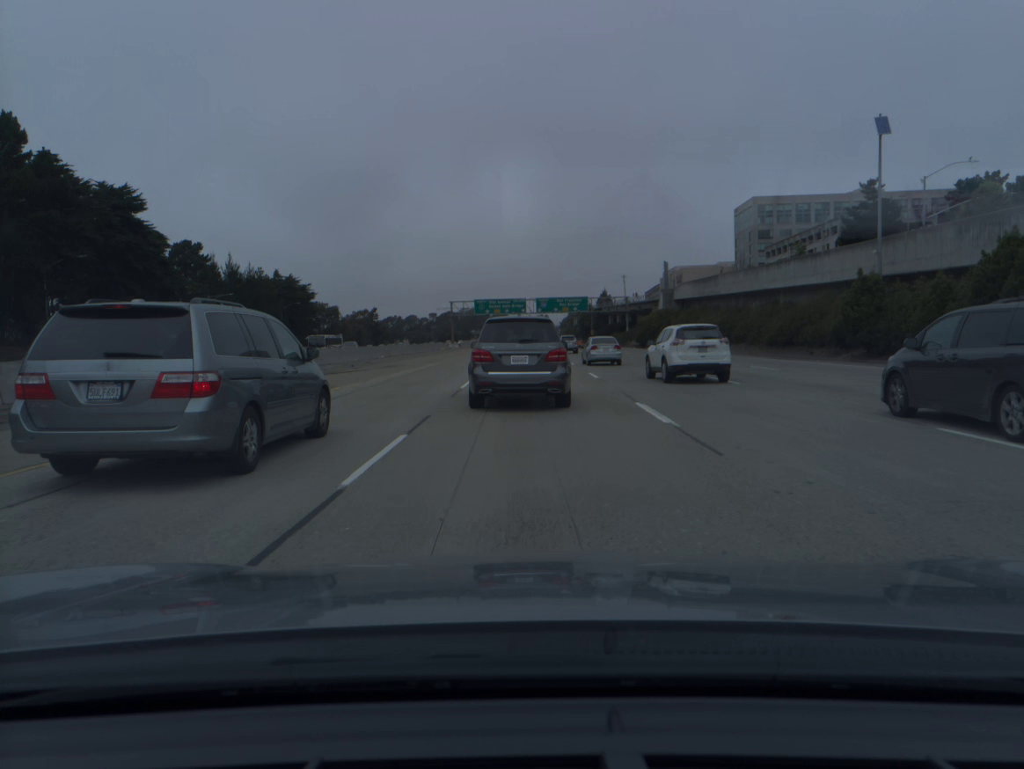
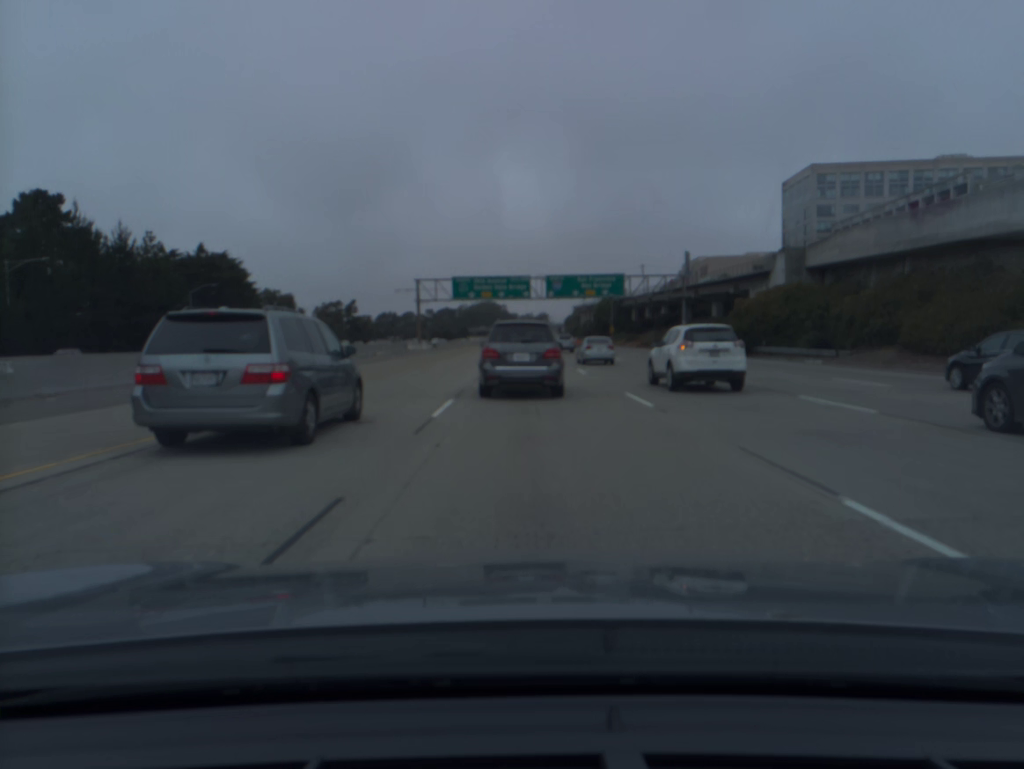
(-0.2, +51.7) m; 0°
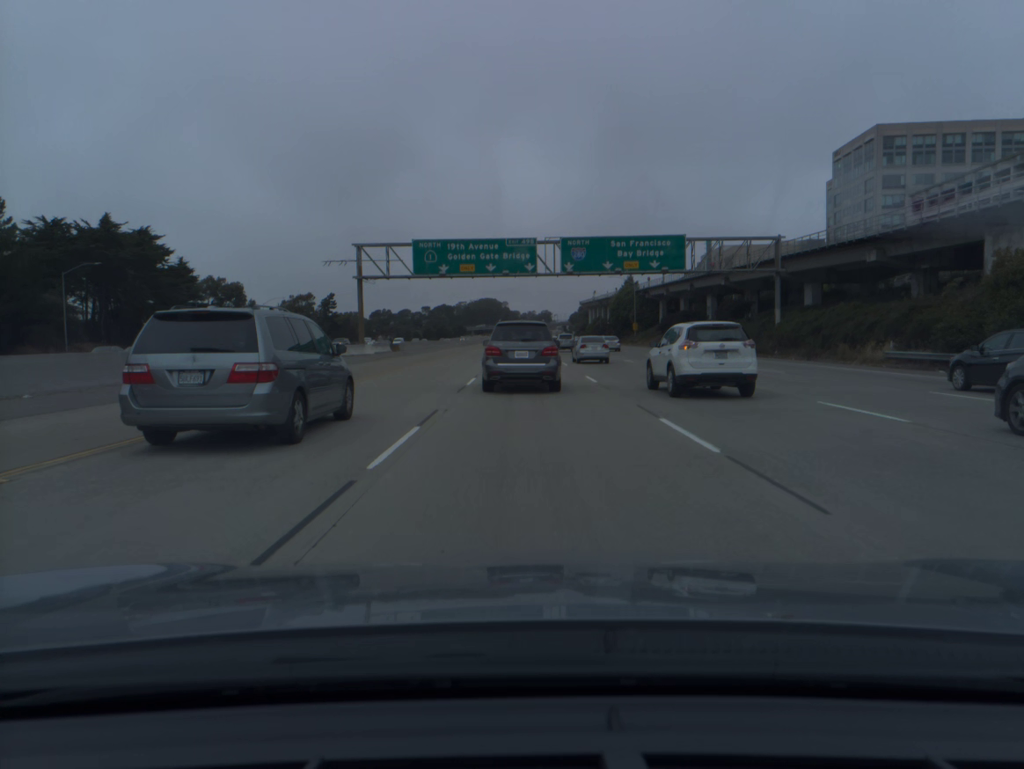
(0.0, +34.7) m; 0°
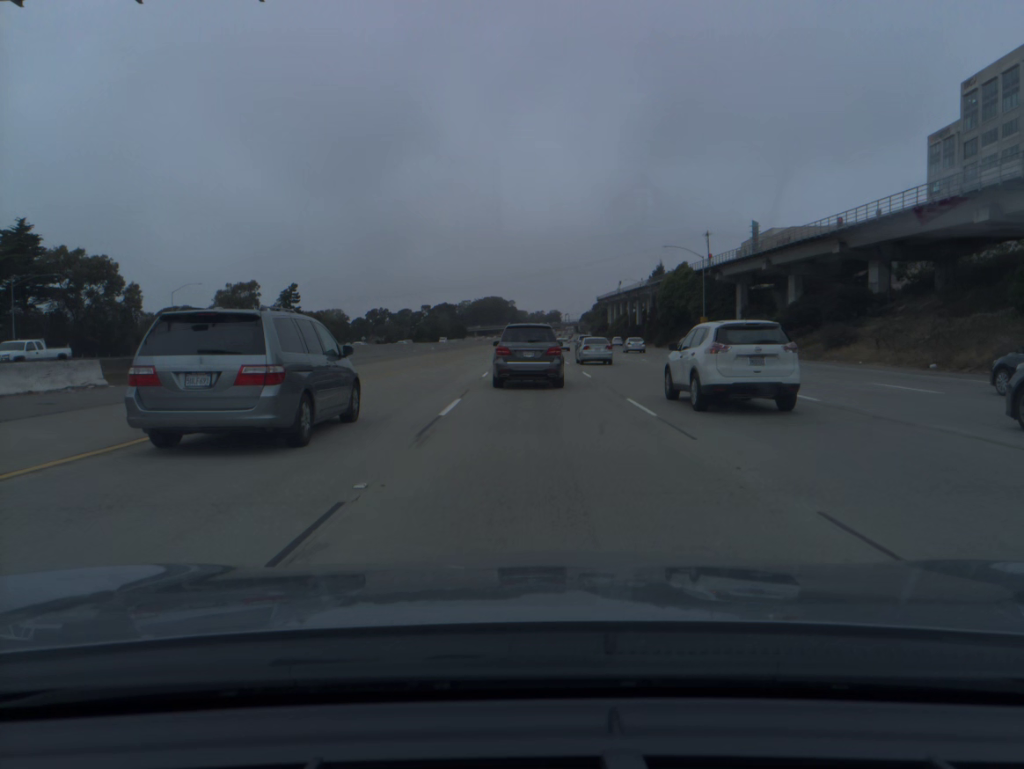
(-0.3, +52.5) m; -1°
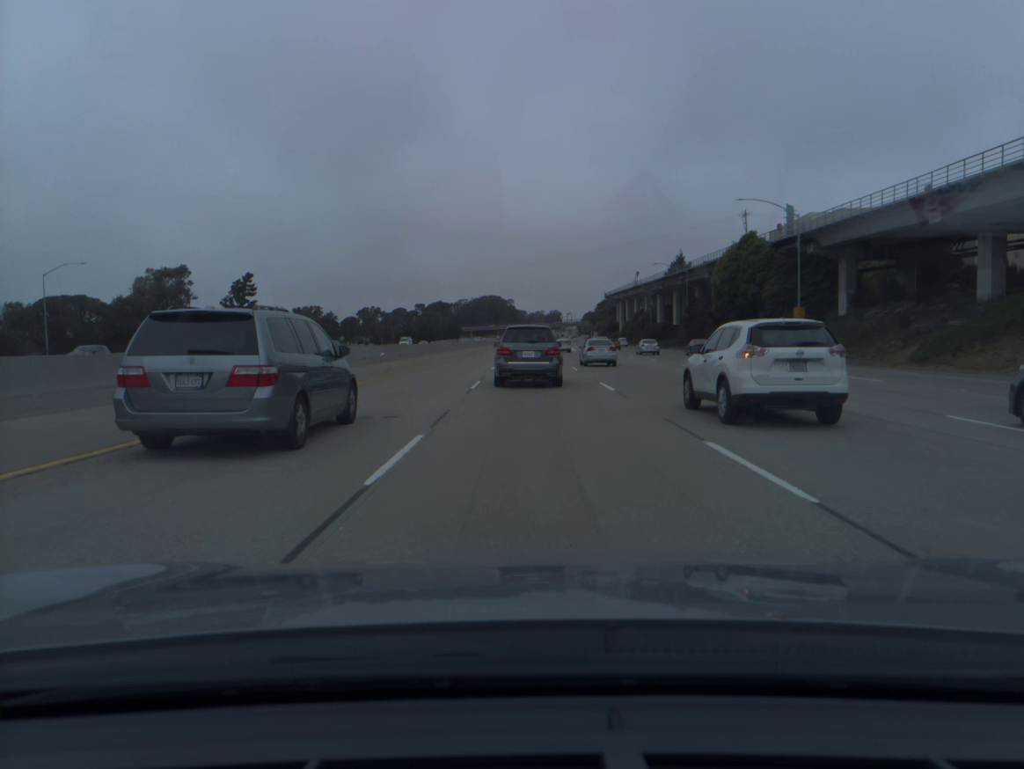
(0.0, +35.8) m; 0°
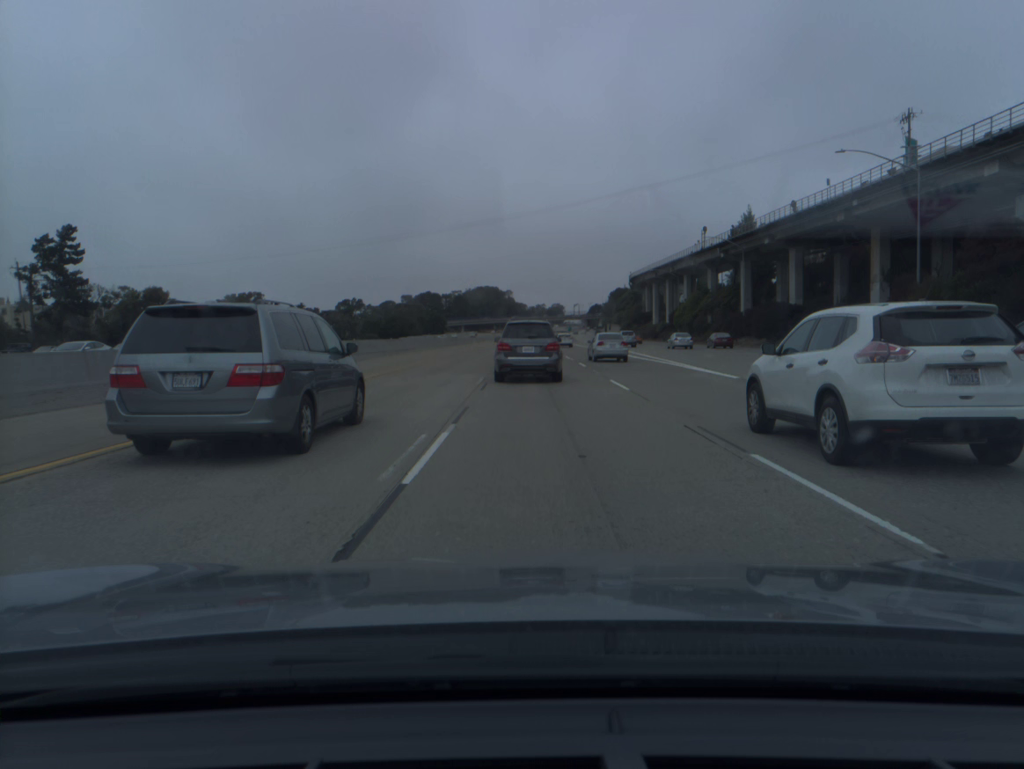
(-0.1, +72.9) m; 0°
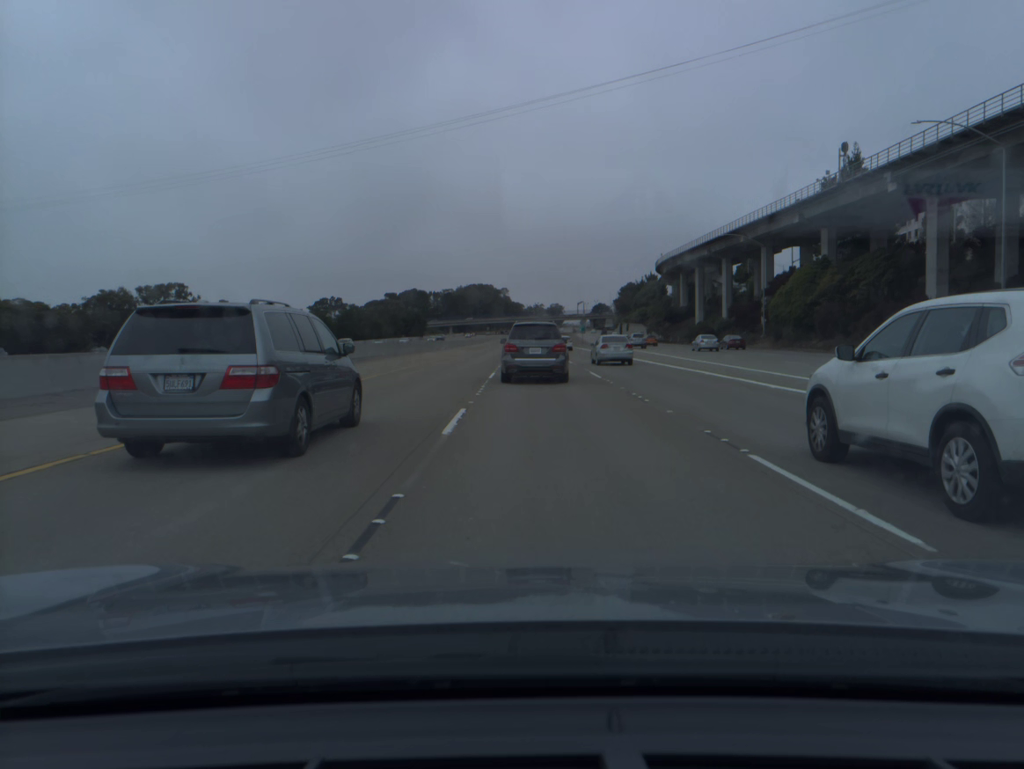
(0.0, +54.3) m; 0°
